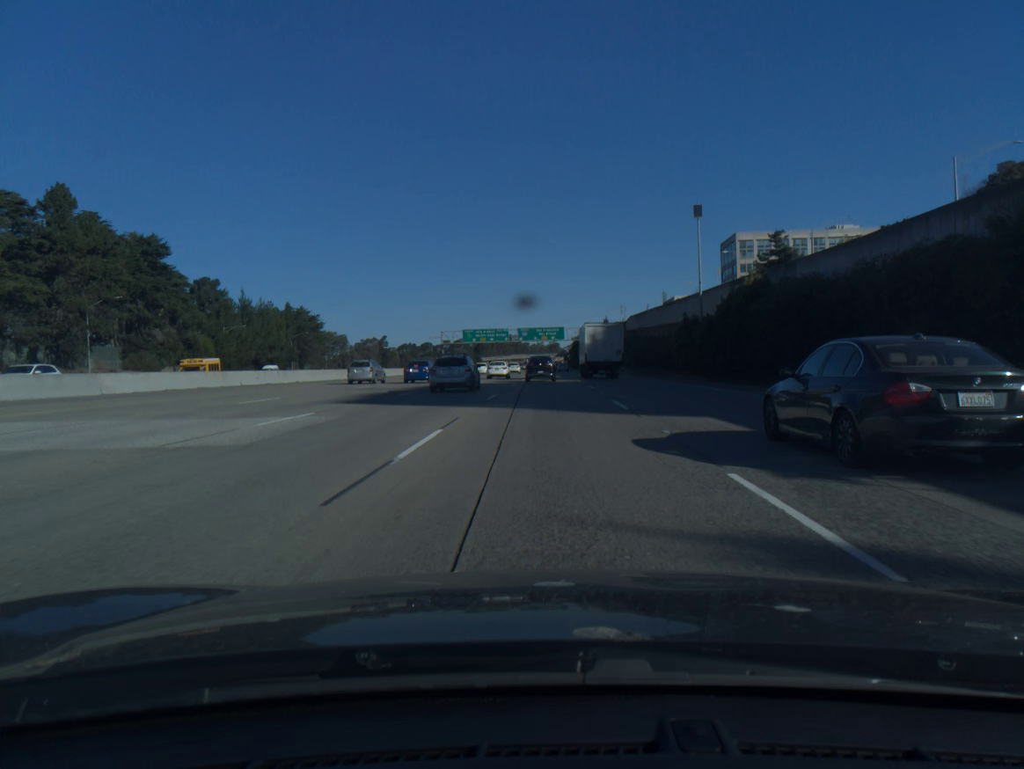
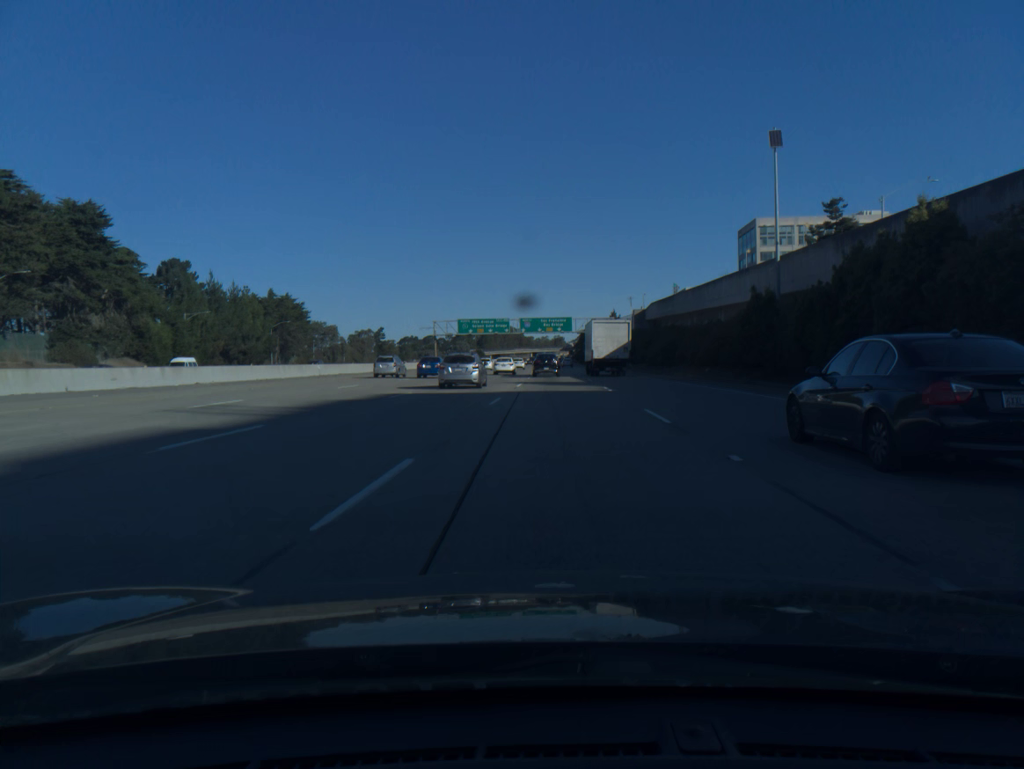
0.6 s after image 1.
(0.0, +18.5) m; 0°
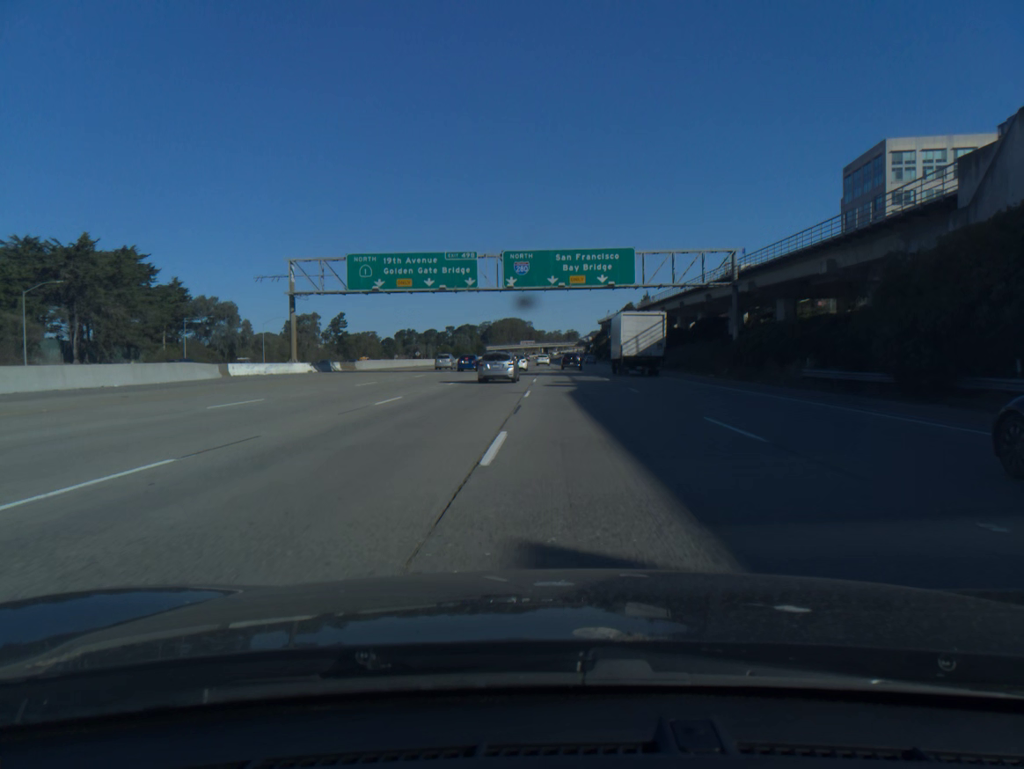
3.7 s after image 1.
(-0.2, +88.3) m; -1°
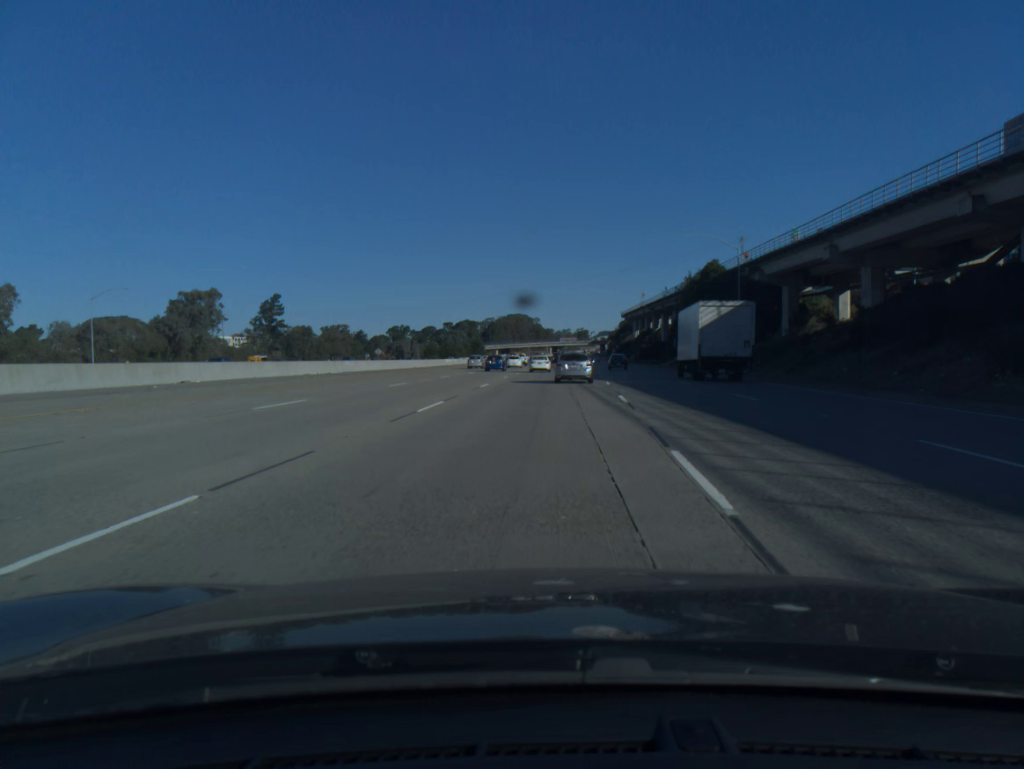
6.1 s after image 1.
(-0.6, +74.0) m; -1°
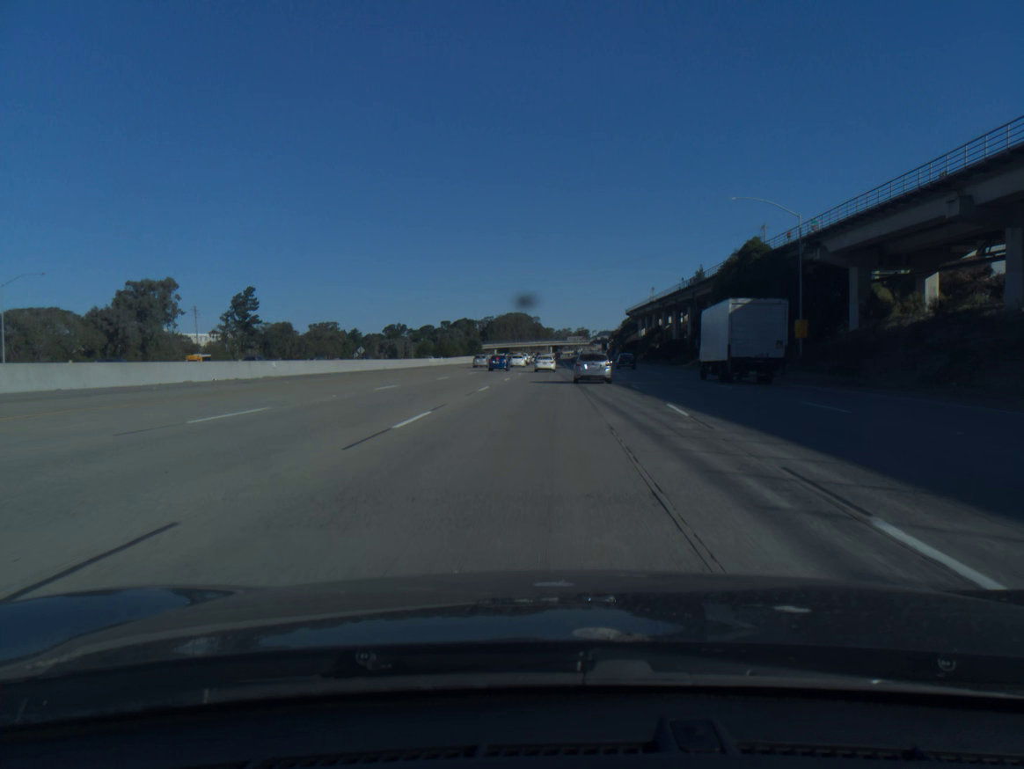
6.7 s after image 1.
(0.0, +18.6) m; 0°
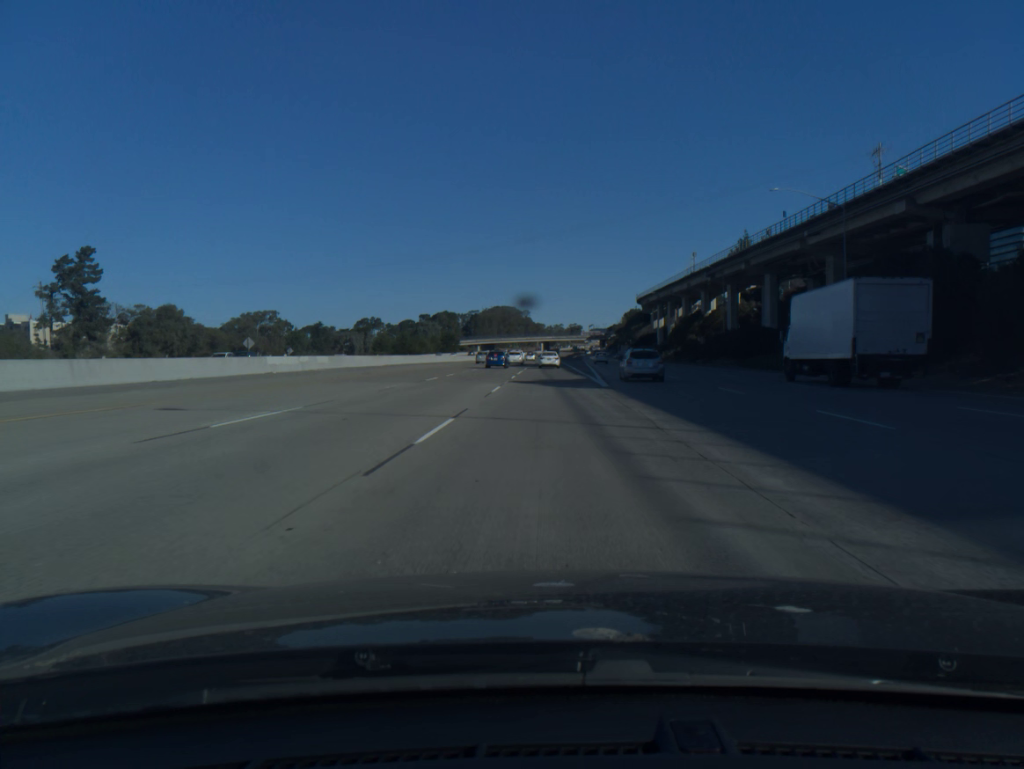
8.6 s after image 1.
(+0.2, +59.3) m; +1°
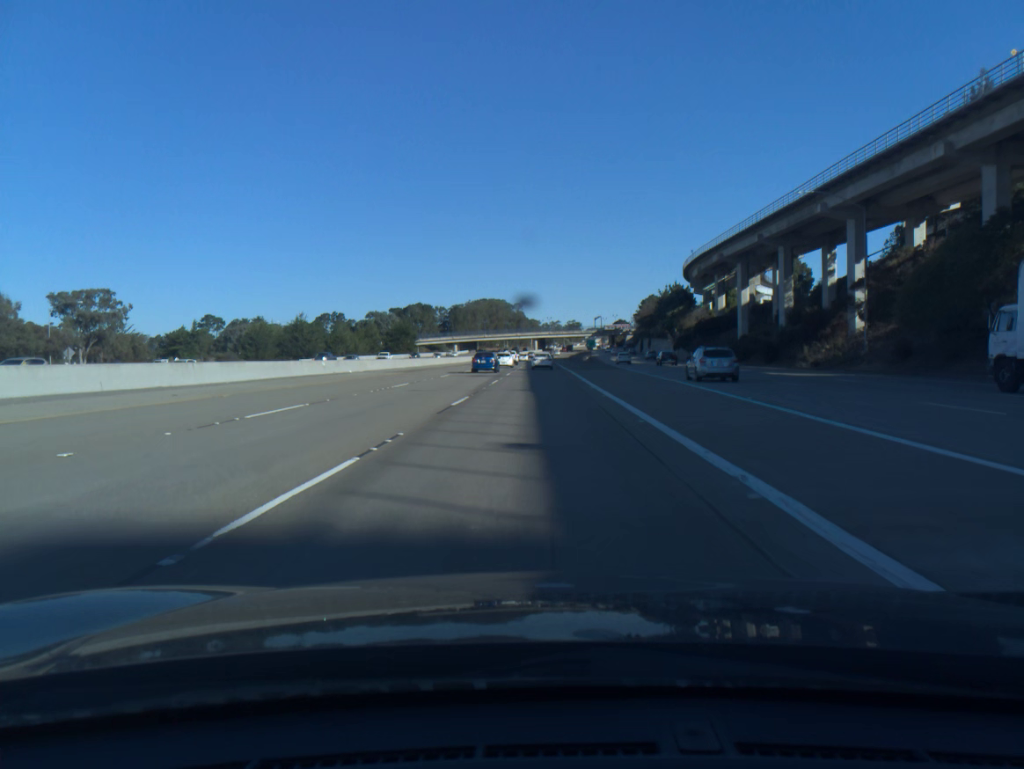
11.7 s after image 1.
(+1.2, +95.2) m; 0°
